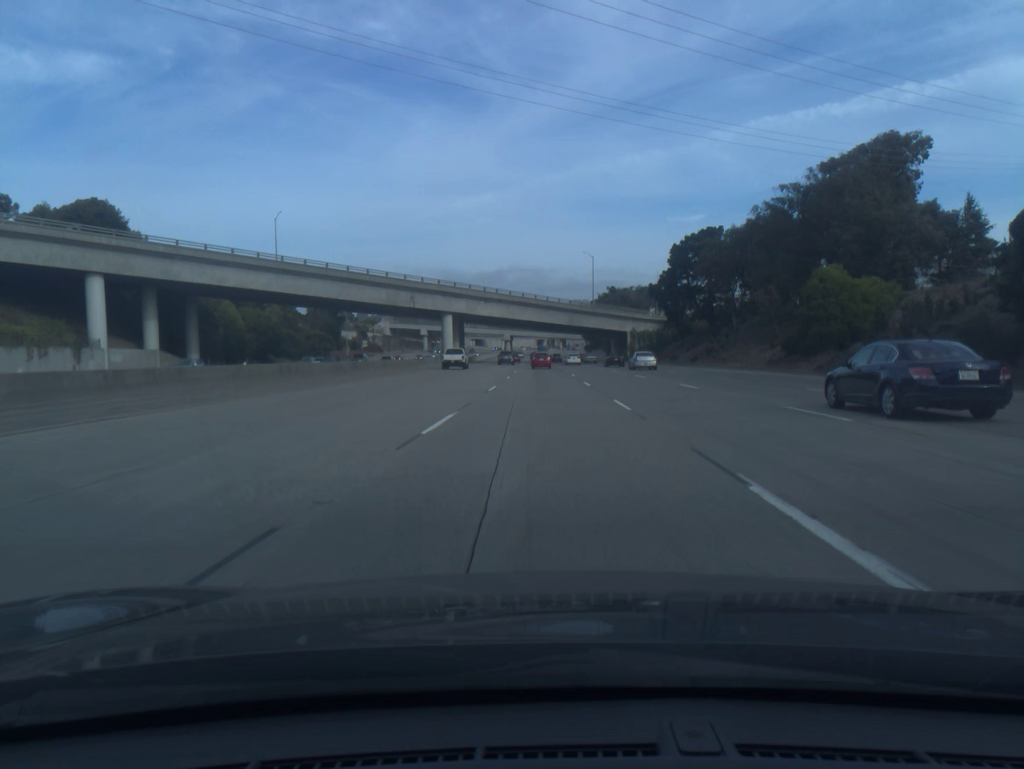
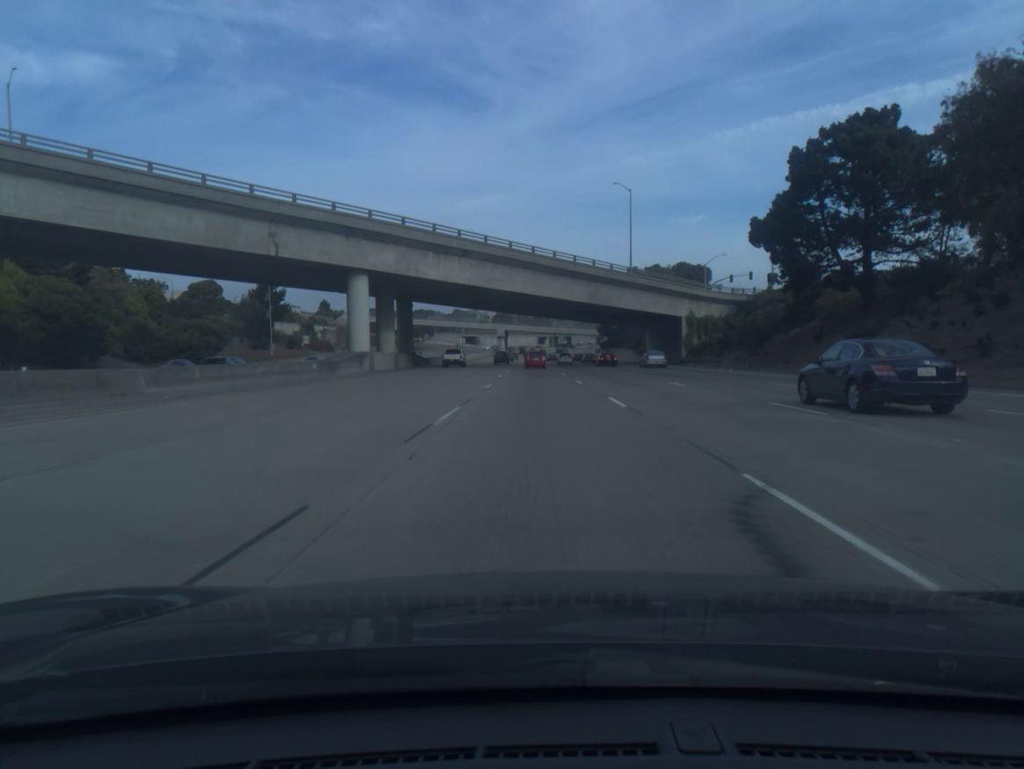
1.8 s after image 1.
(-0.1, +55.8) m; 0°
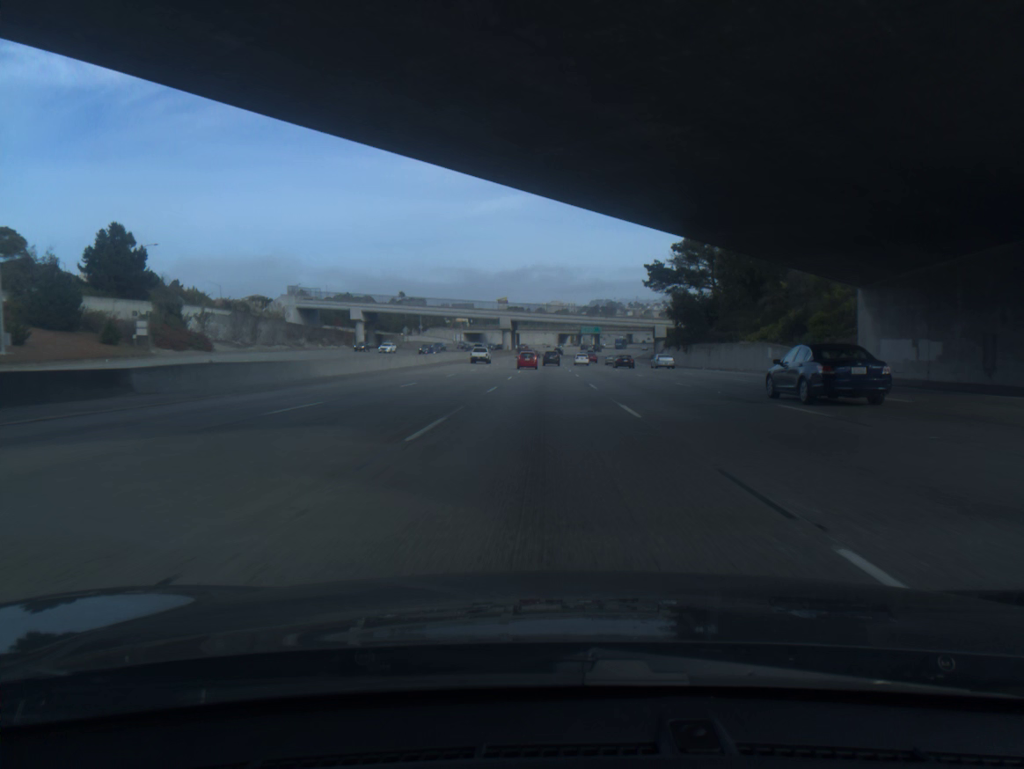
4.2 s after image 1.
(-0.8, +73.7) m; -1°
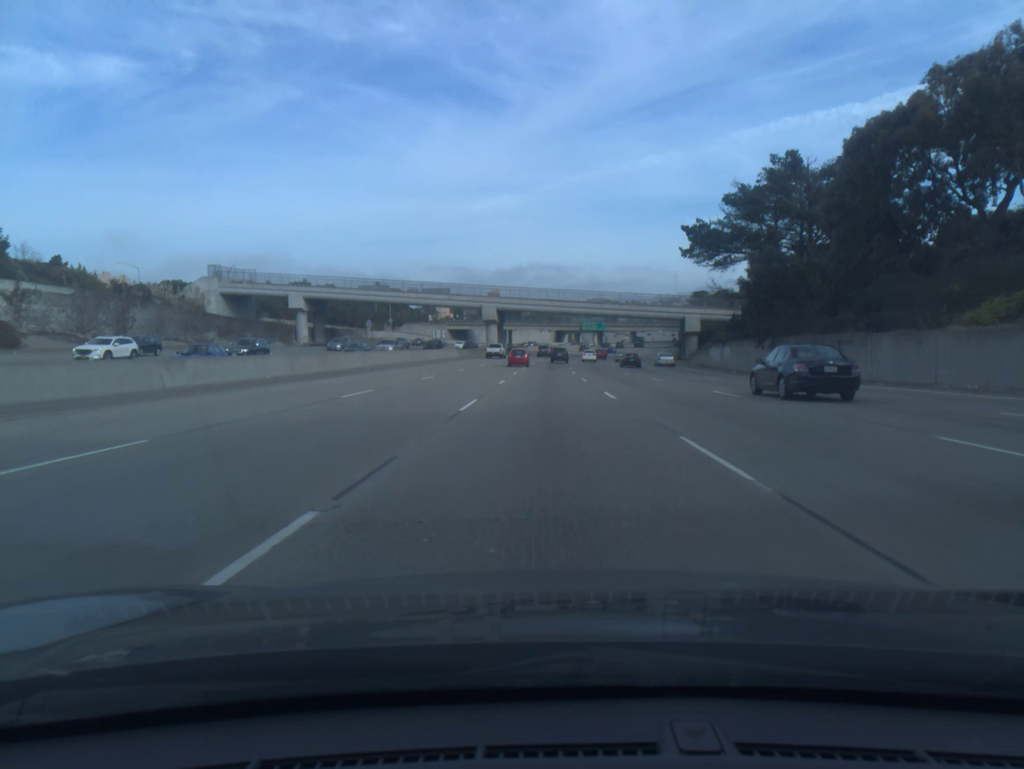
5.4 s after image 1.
(0.0, +36.6) m; 0°
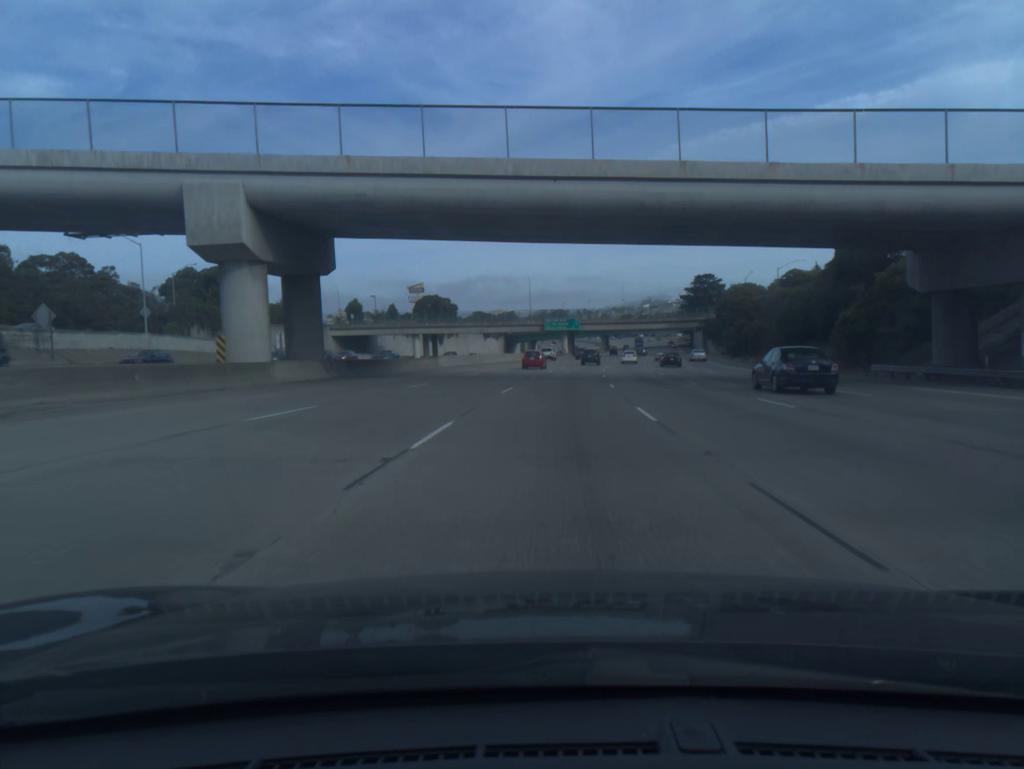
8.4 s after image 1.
(+1.9, +91.9) m; +4°
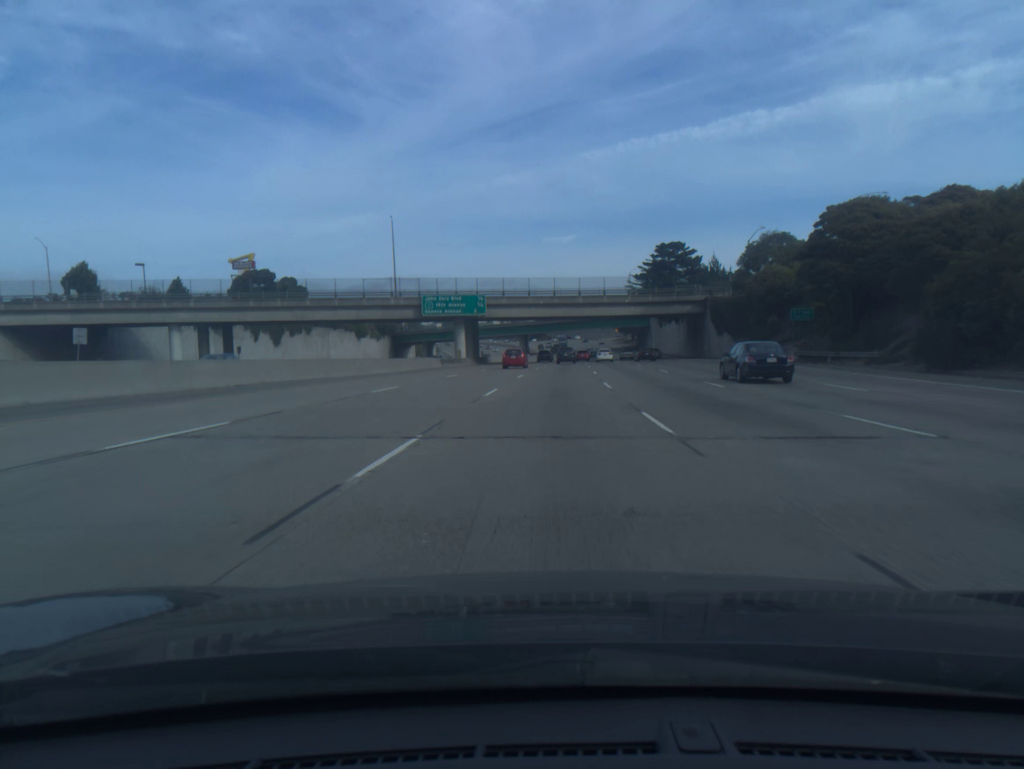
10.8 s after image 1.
(+4.2, +74.2) m; +6°
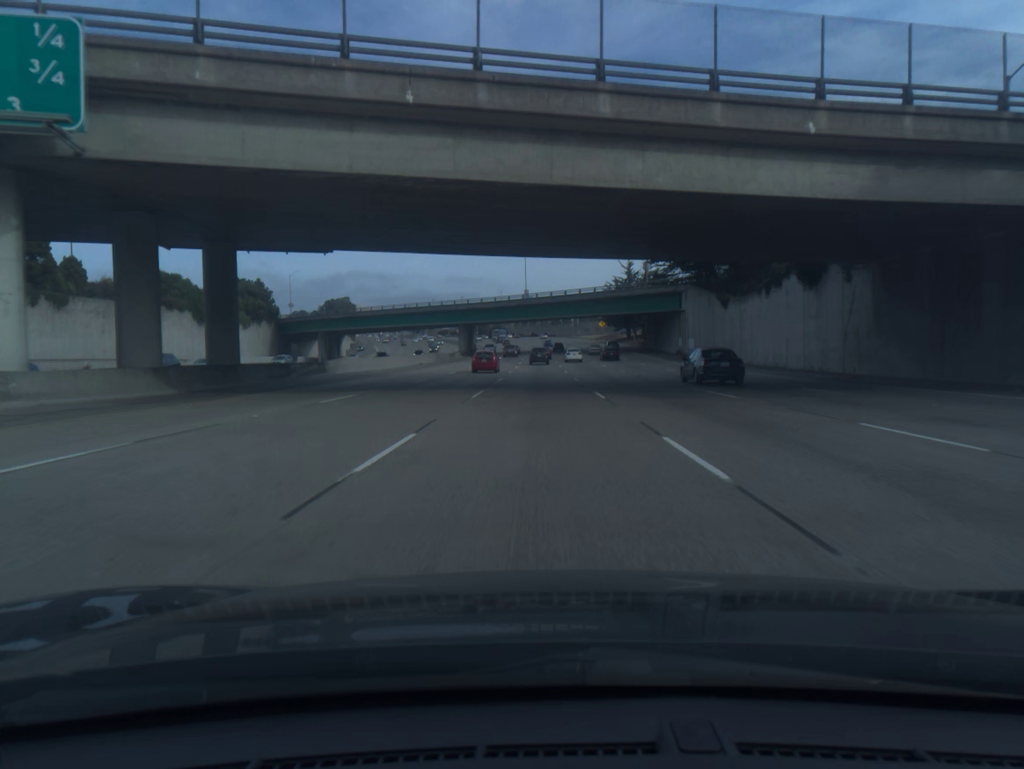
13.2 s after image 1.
(+2.4, +74.6) m; +3°
